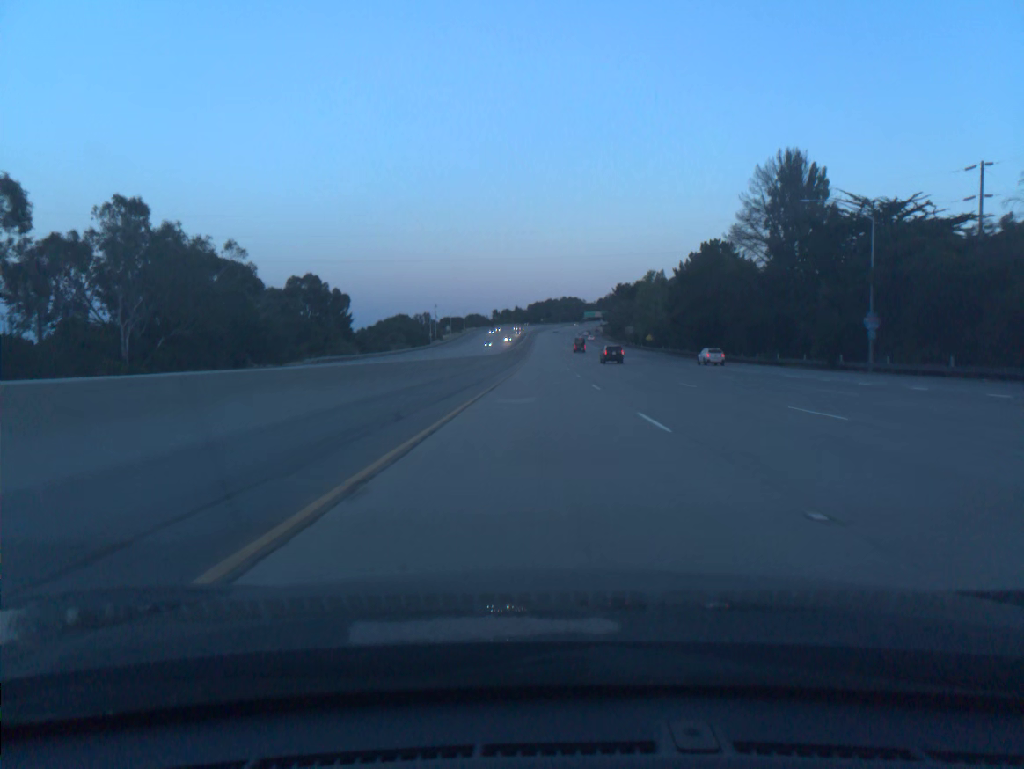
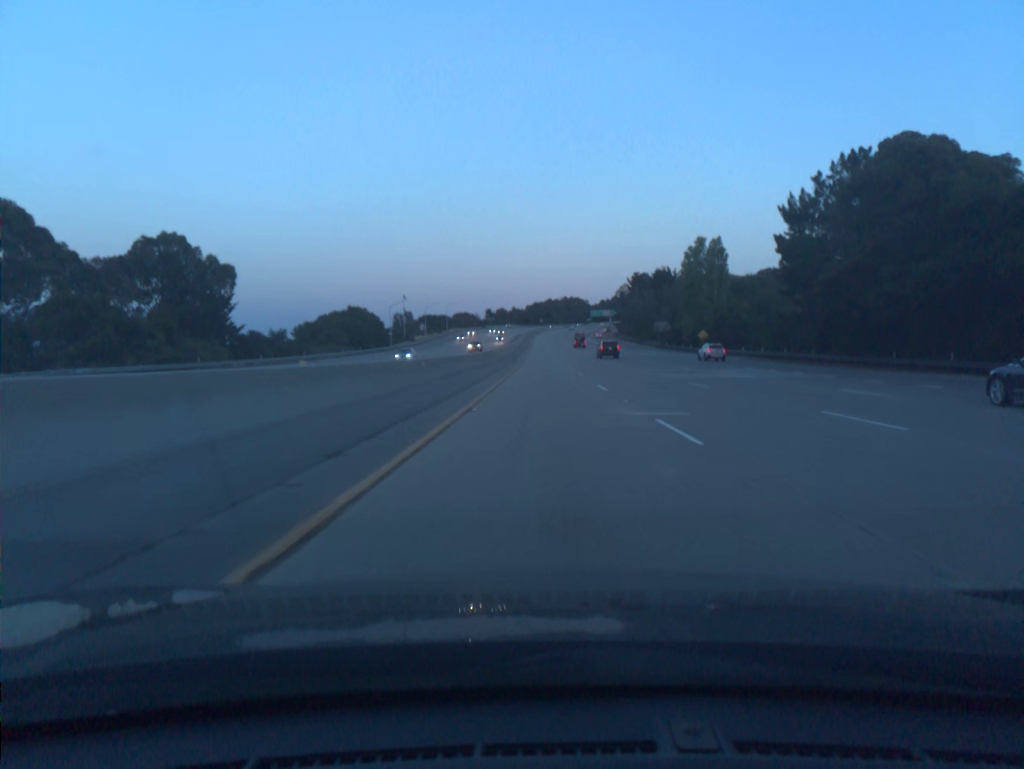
(-0.1, +59.0) m; 0°
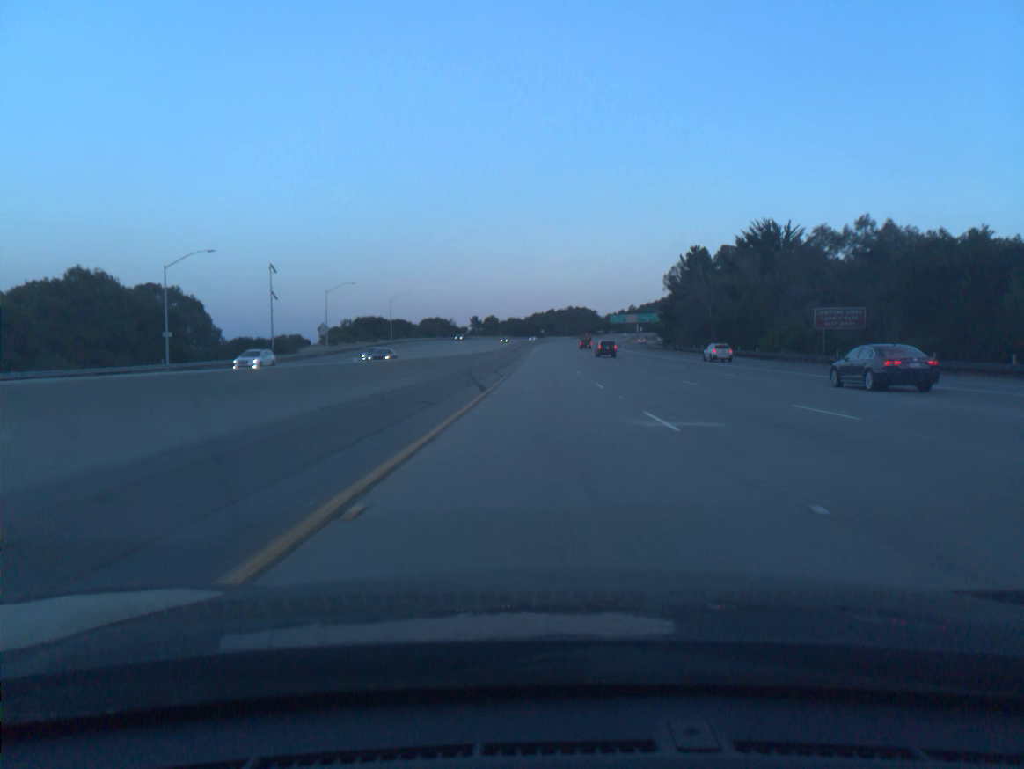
(+0.1, +97.9) m; 0°
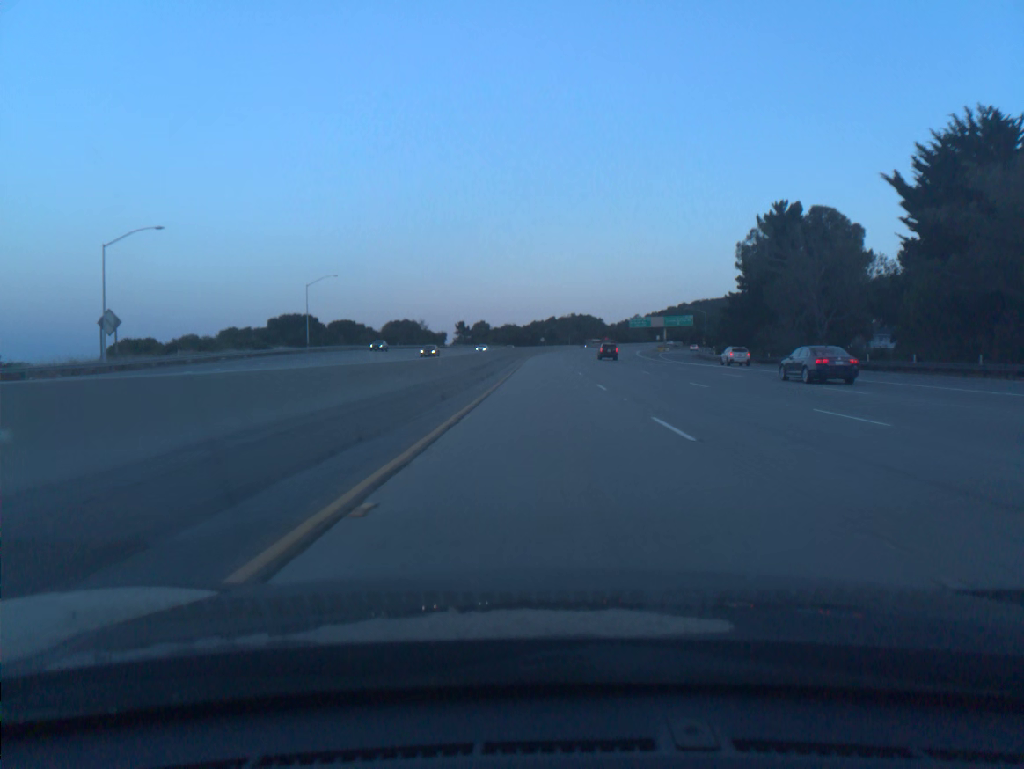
(0.0, +58.3) m; 0°
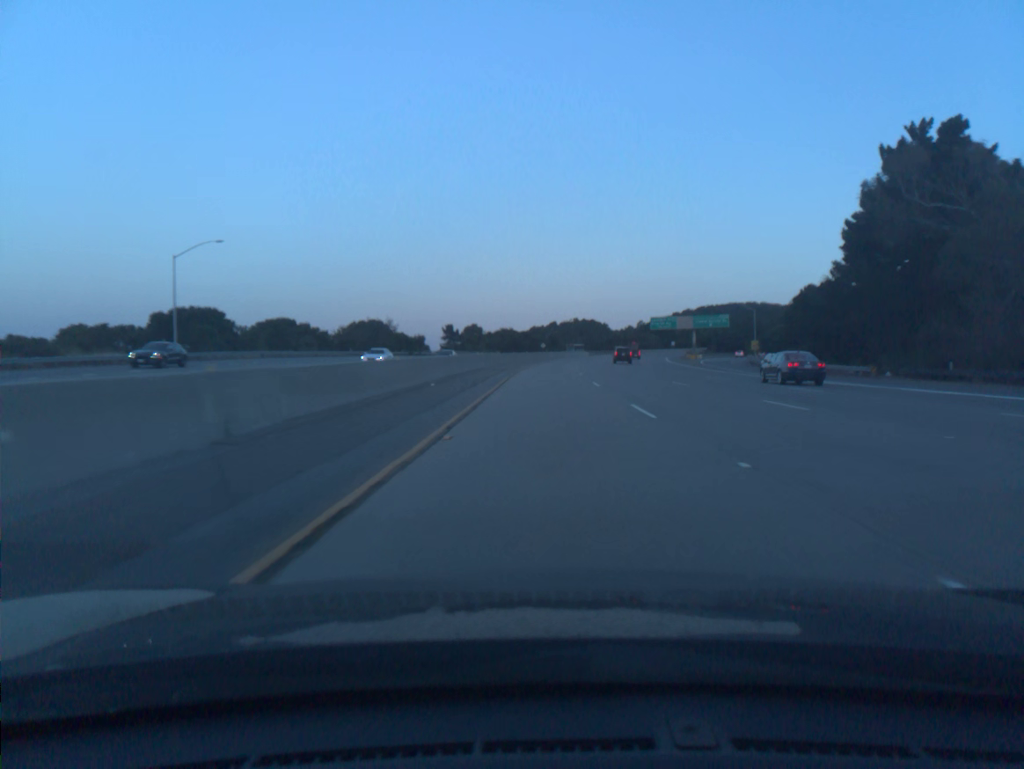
(0.0, +38.7) m; 0°
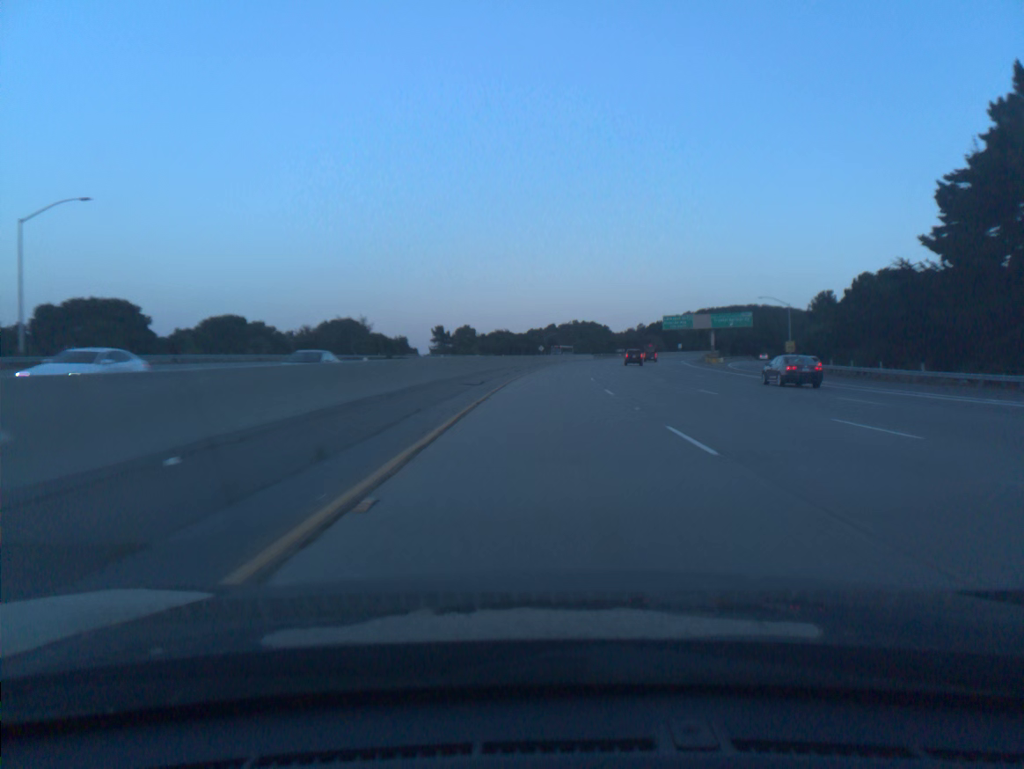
(0.0, +19.3) m; 0°
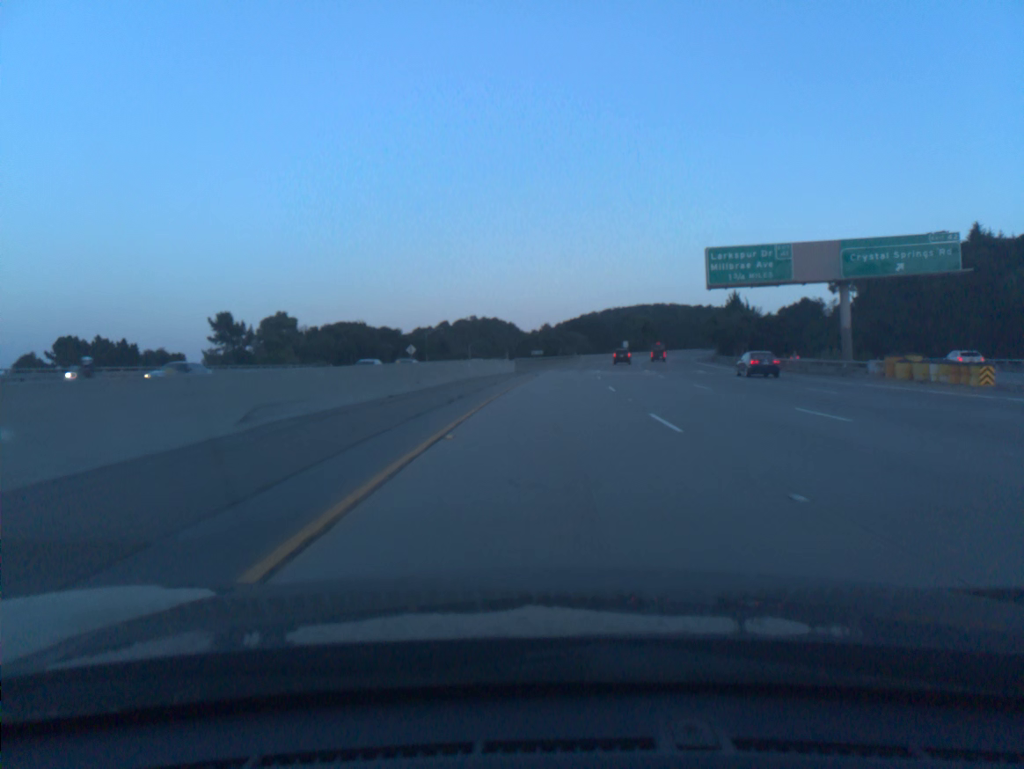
(+4.8, +97.0) m; +7°
